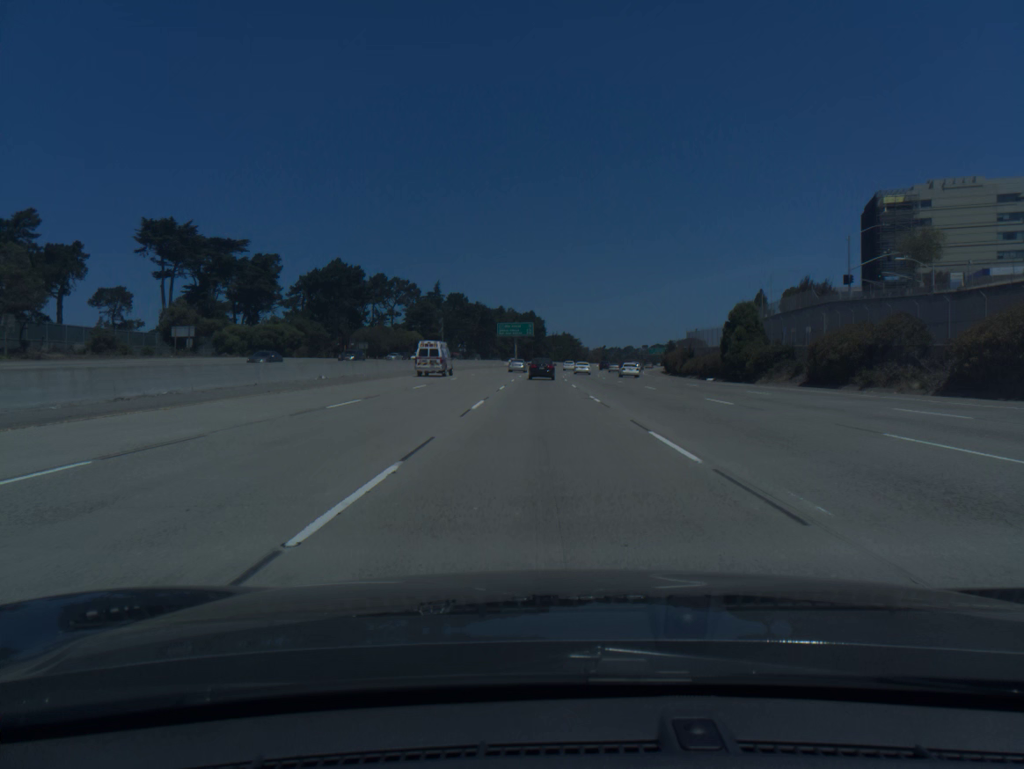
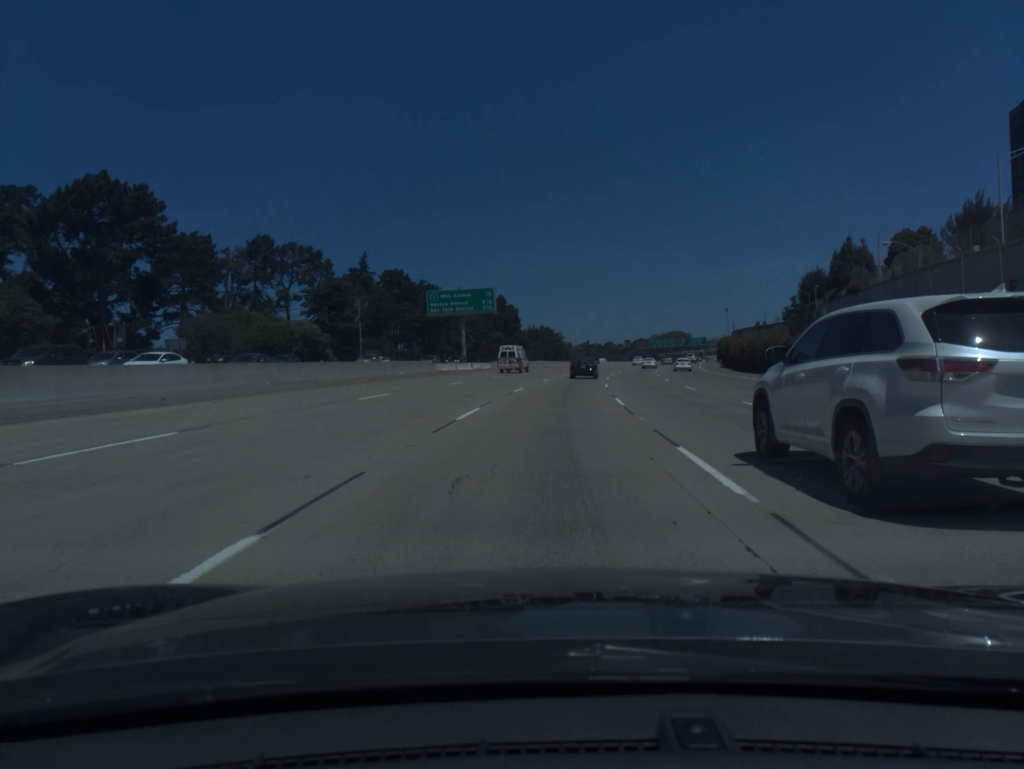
(+0.4, +74.8) m; +2°
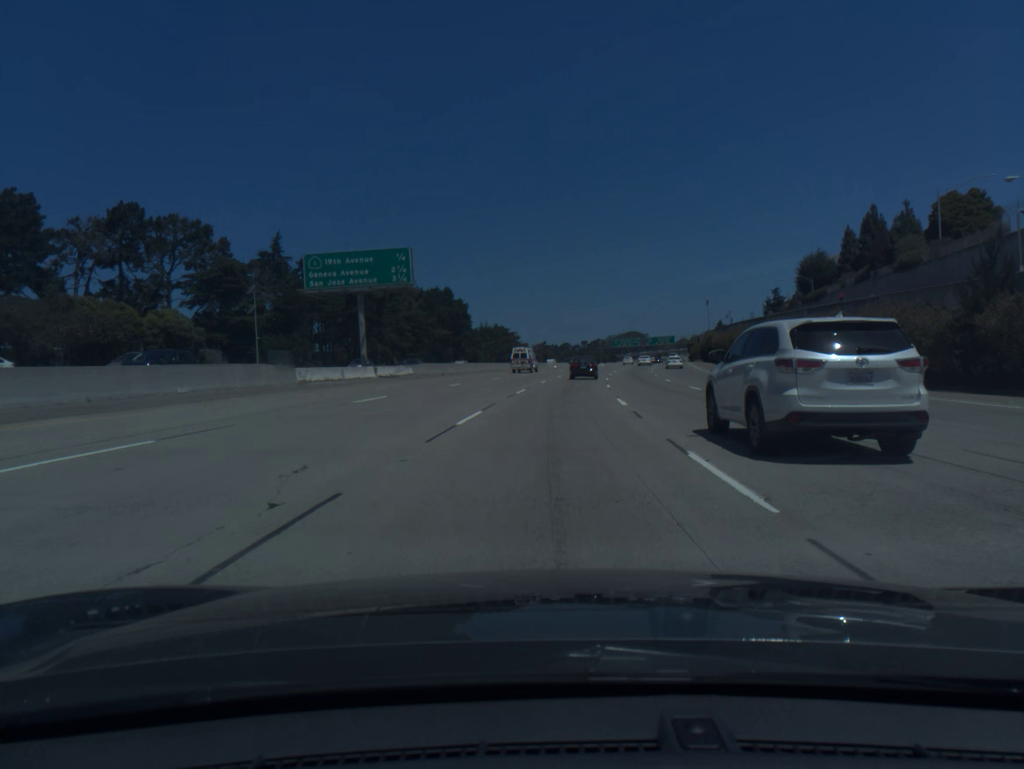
(+0.8, +30.0) m; +3°
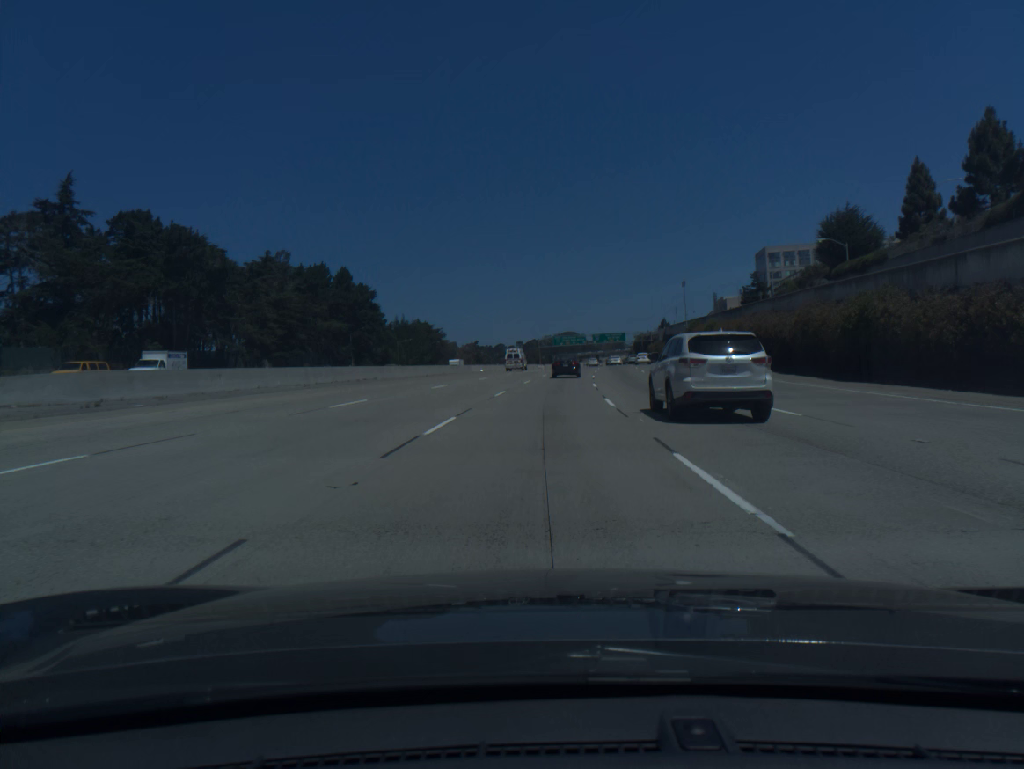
(+1.9, +44.4) m; +5°
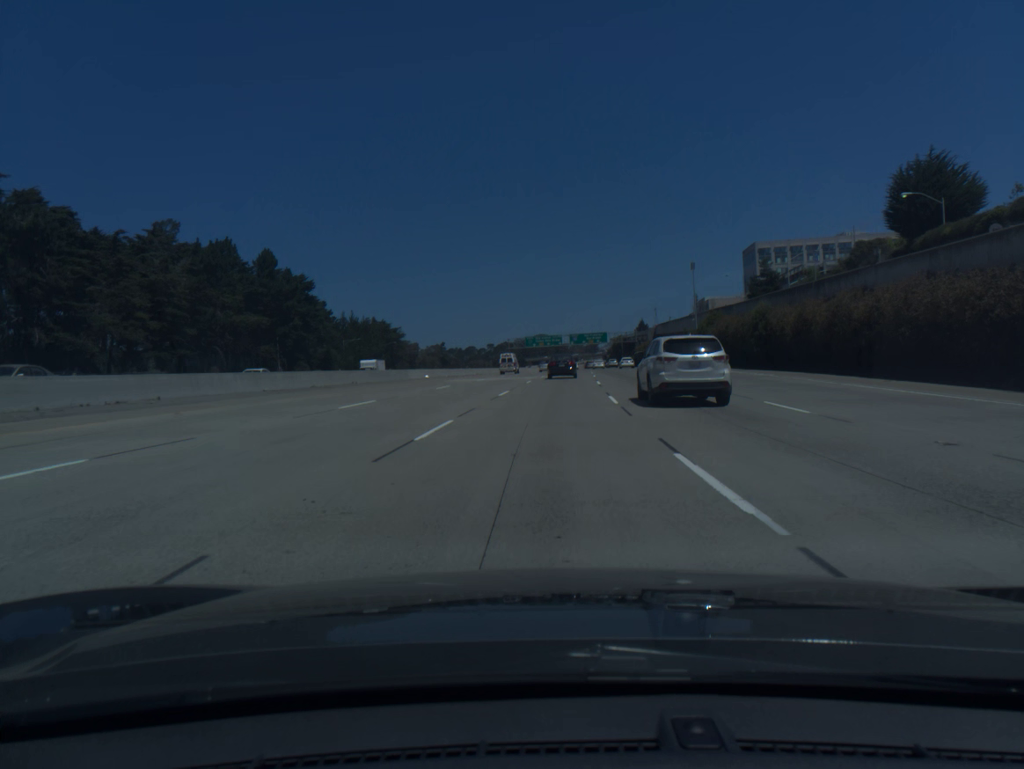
(+0.5, +29.2) m; +2°
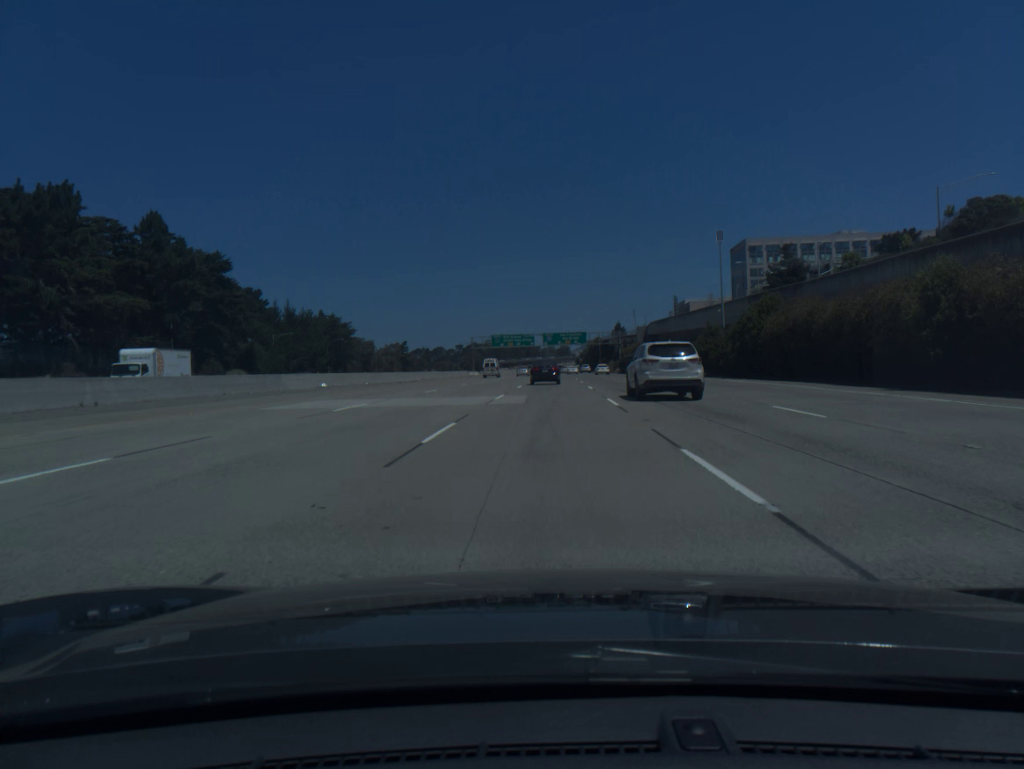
(+0.5, +28.9) m; +2°
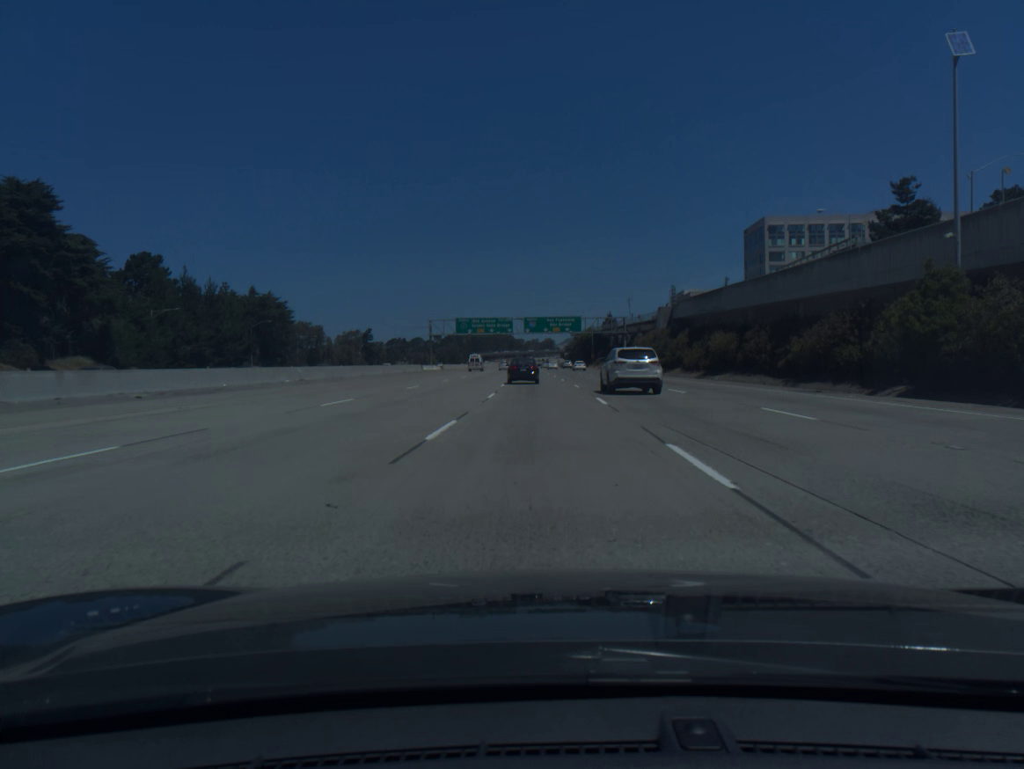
(+0.7, +42.6) m; +1°
